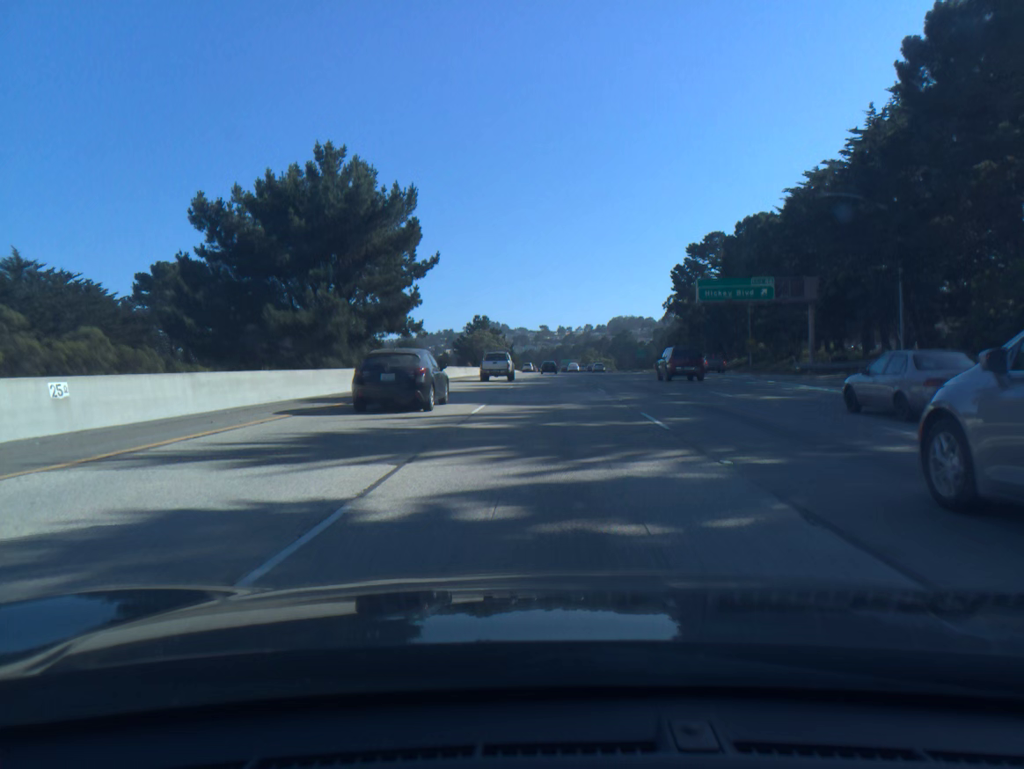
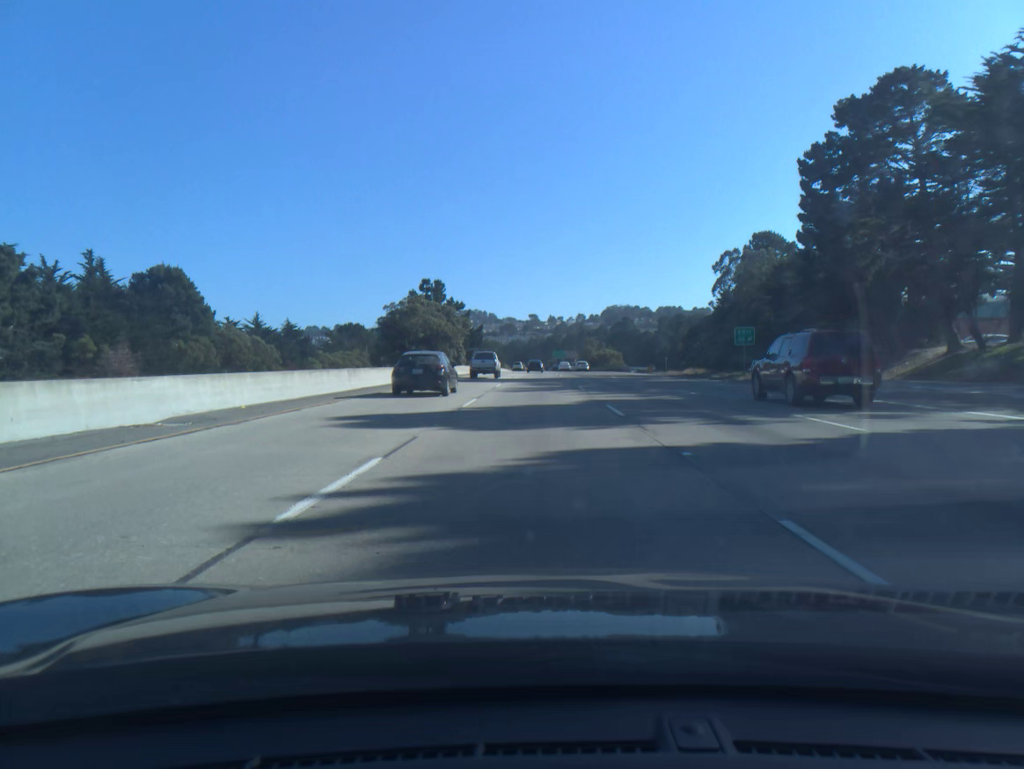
(+1.3, +70.1) m; +1°
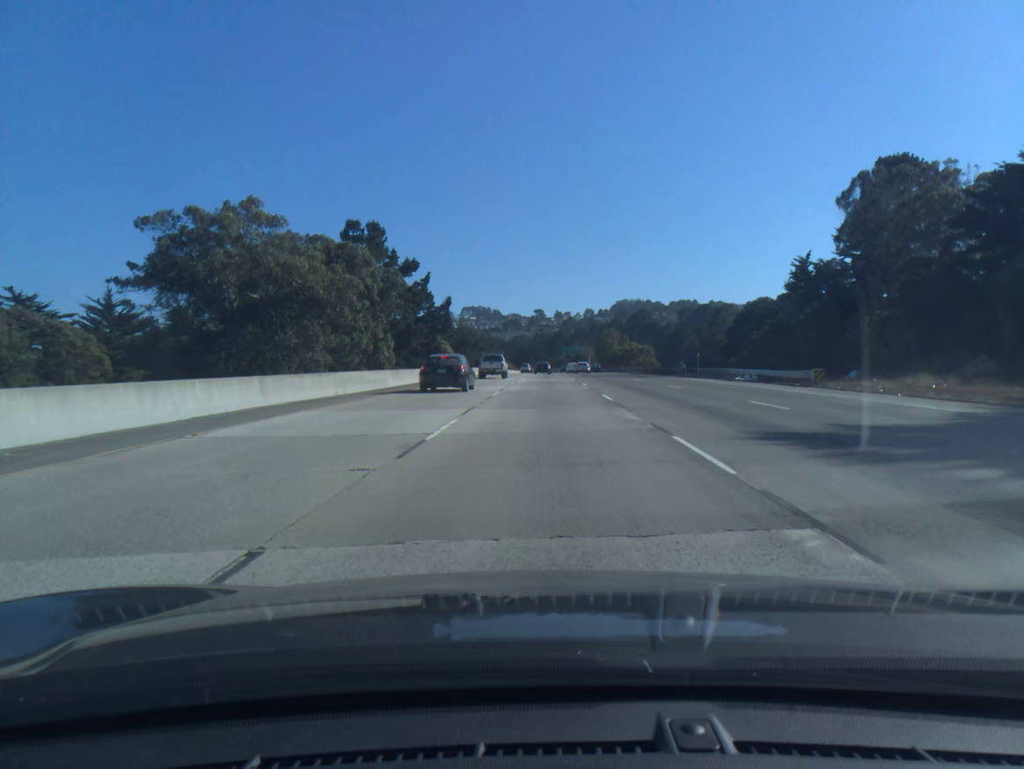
(-0.3, +52.8) m; 0°
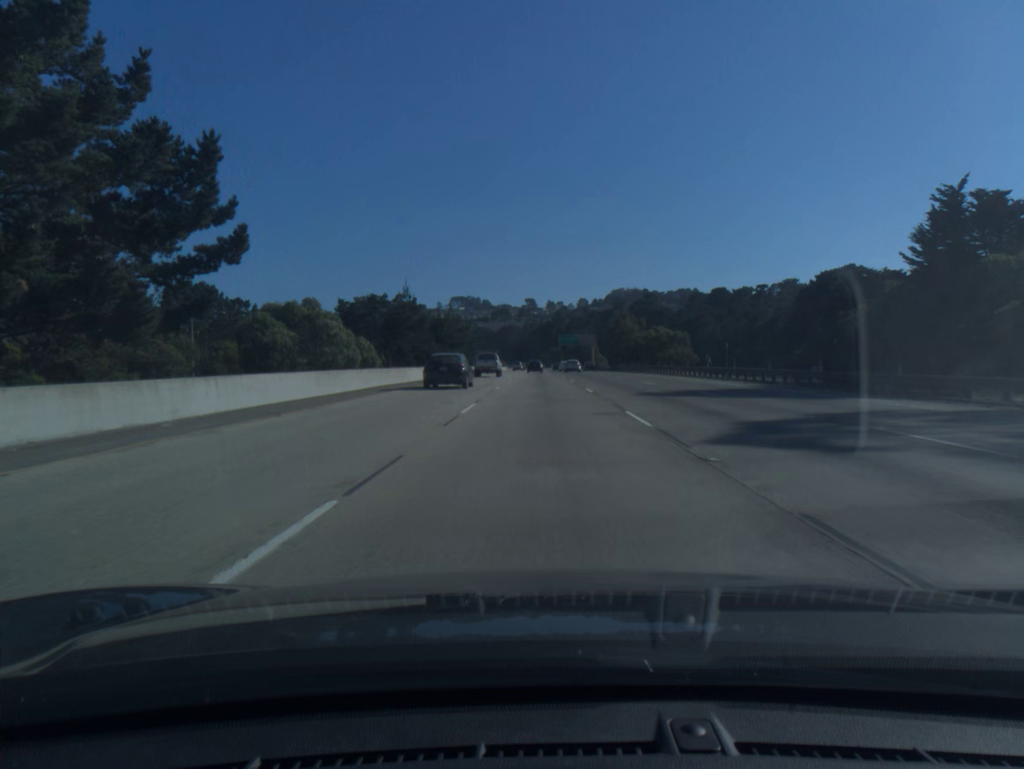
(+0.2, +52.9) m; +1°
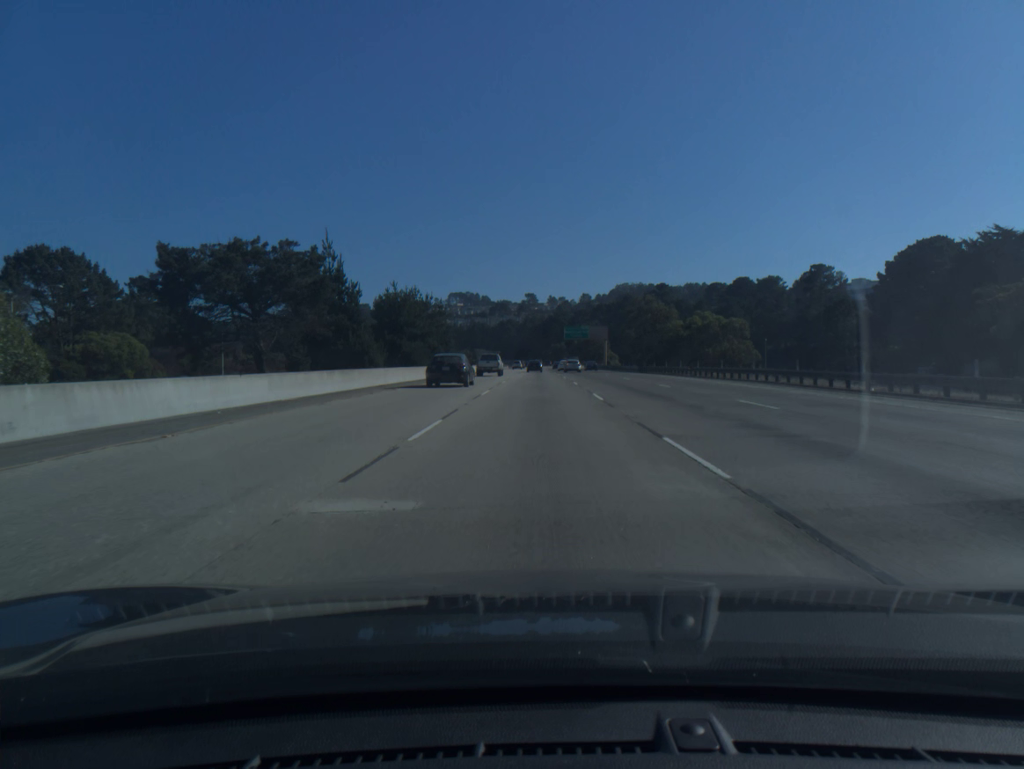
(0.0, +35.3) m; 0°
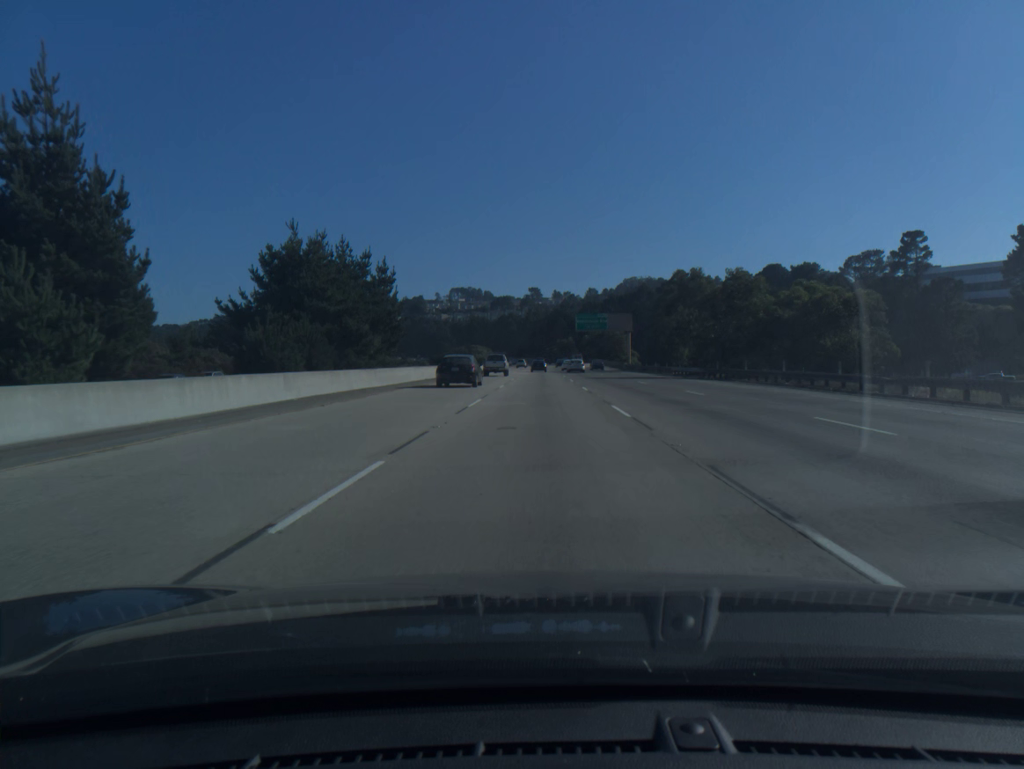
(-0.1, +35.3) m; 0°
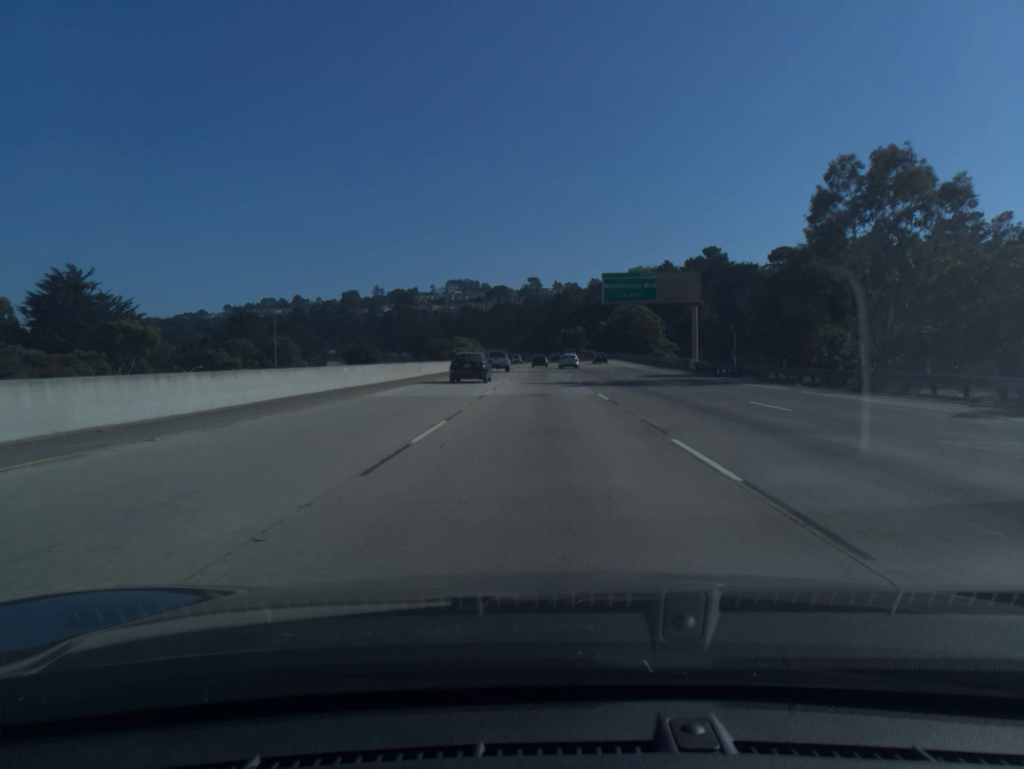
(0.0, +52.9) m; 0°
